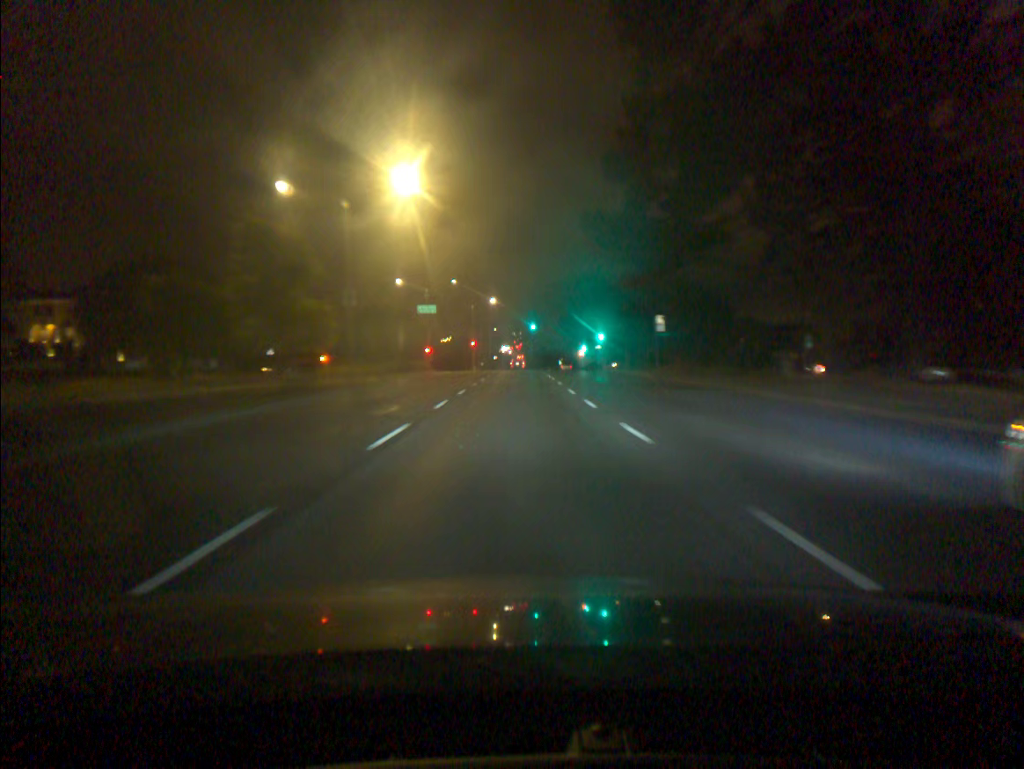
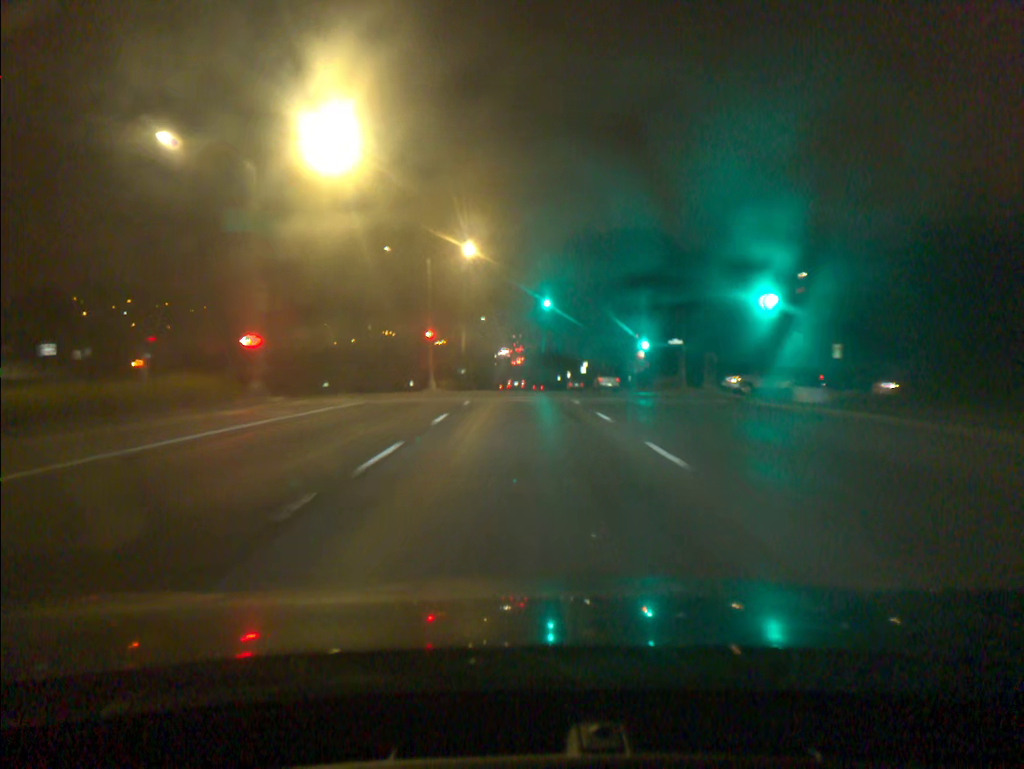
(0.0, +52.8) m; 0°
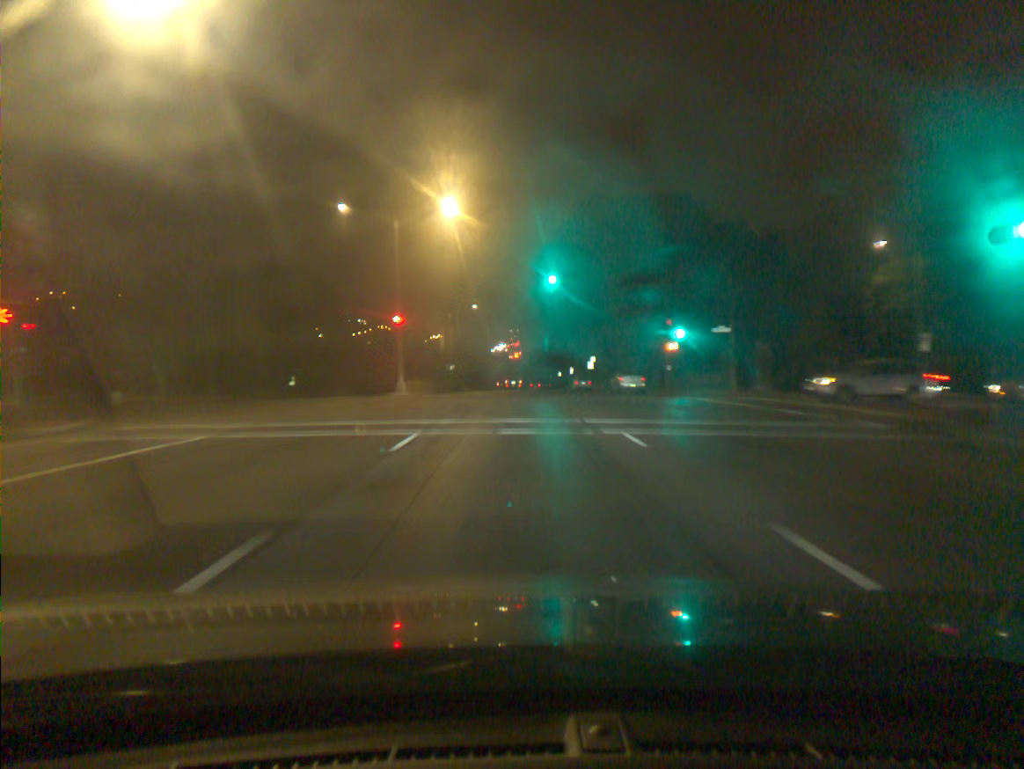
(0.0, +13.2) m; 0°
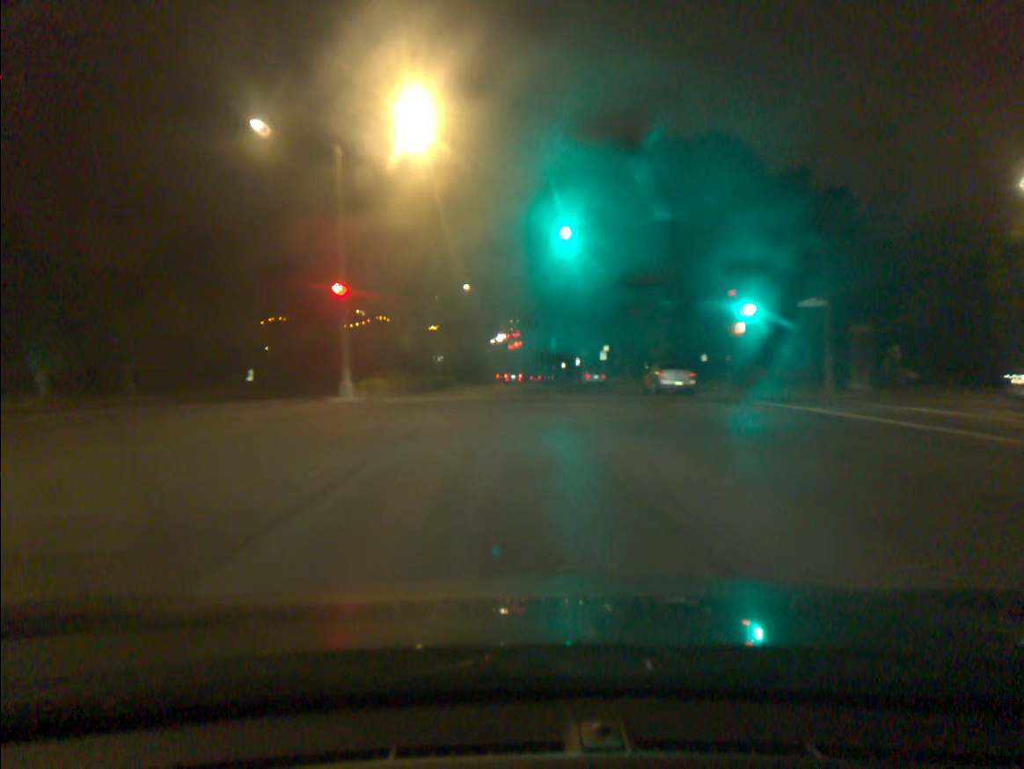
(0.0, +13.3) m; 0°
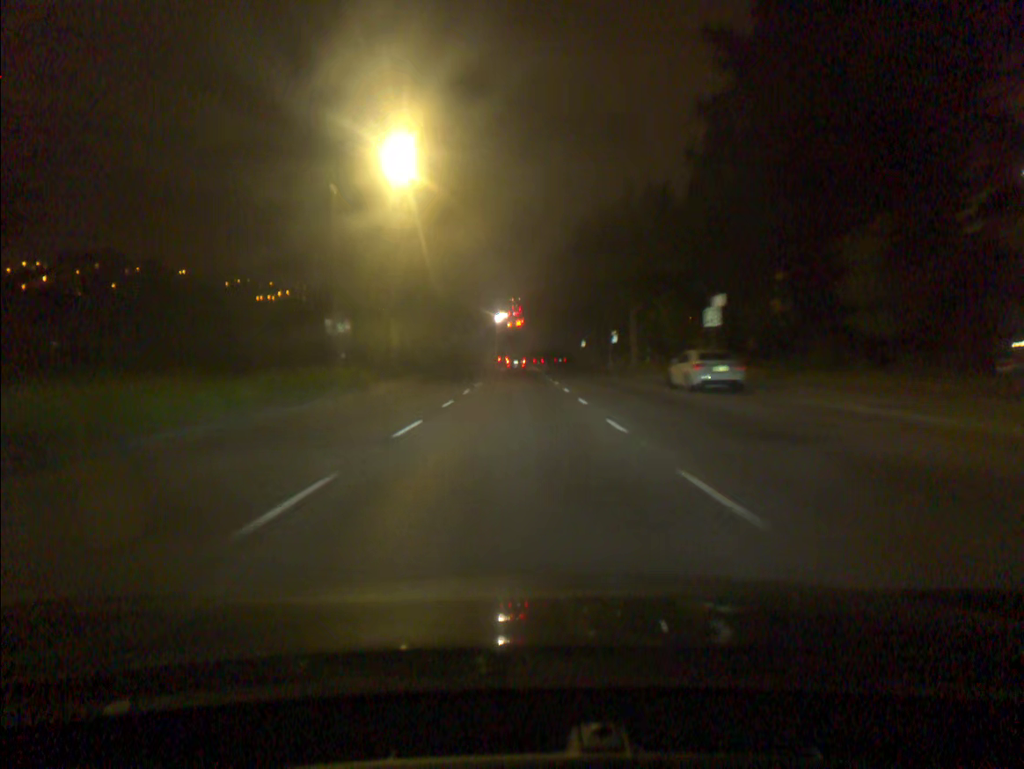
(0.0, +40.6) m; 0°
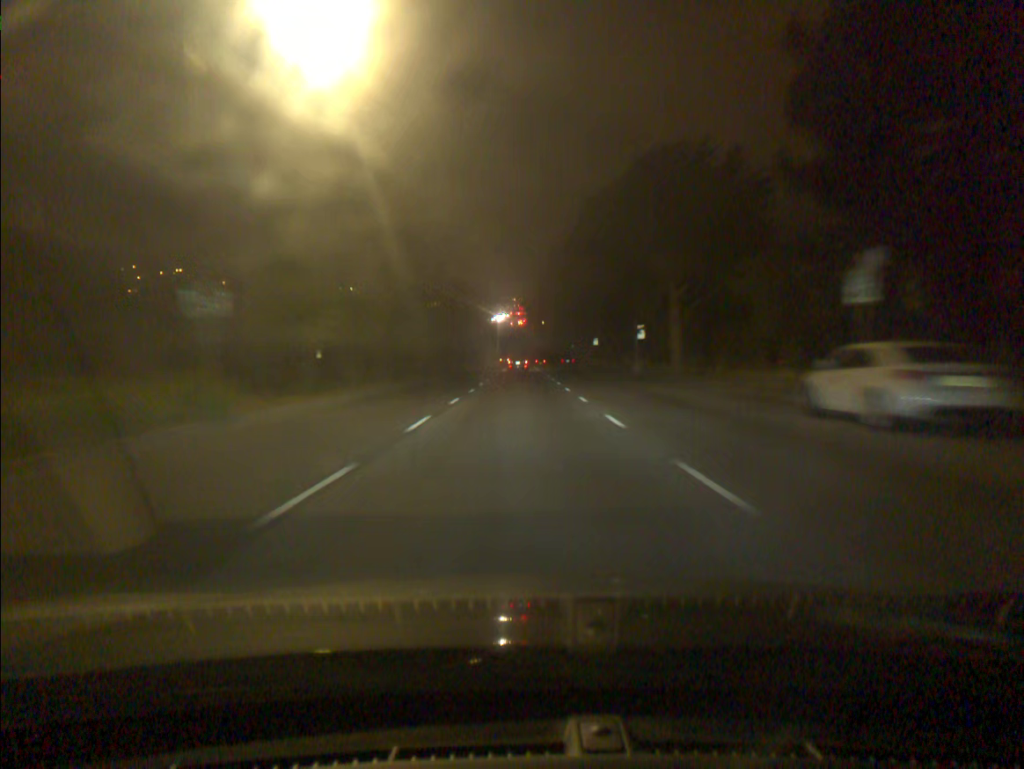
(0.0, +13.9) m; 0°
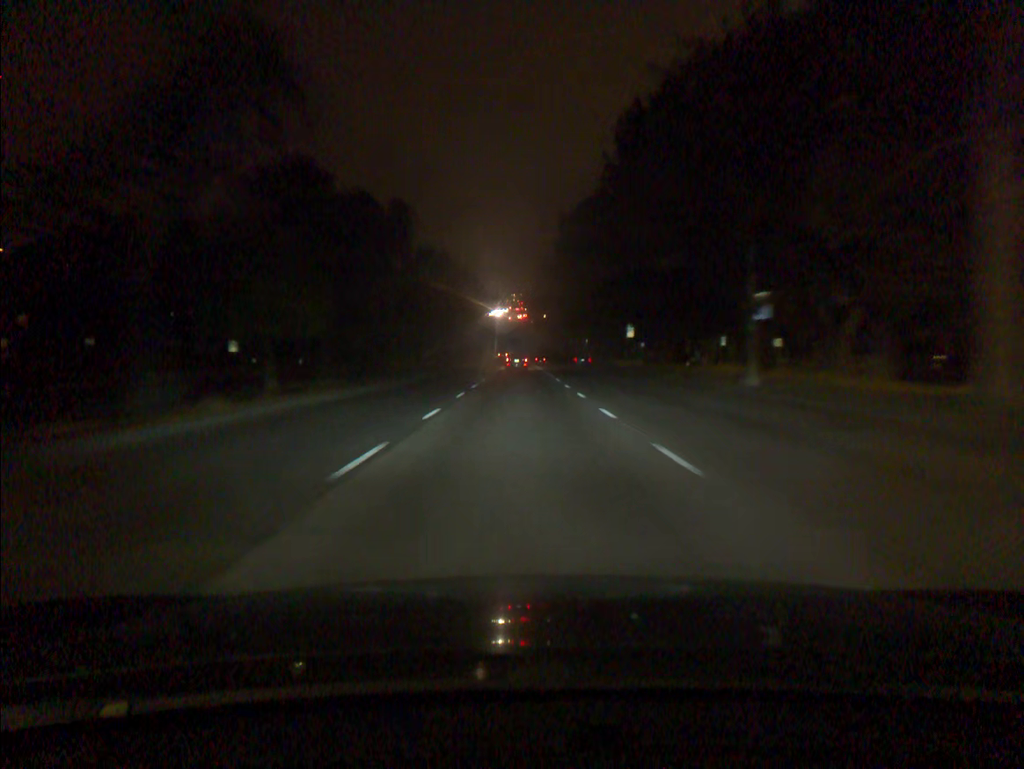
(0.0, +27.7) m; 0°
